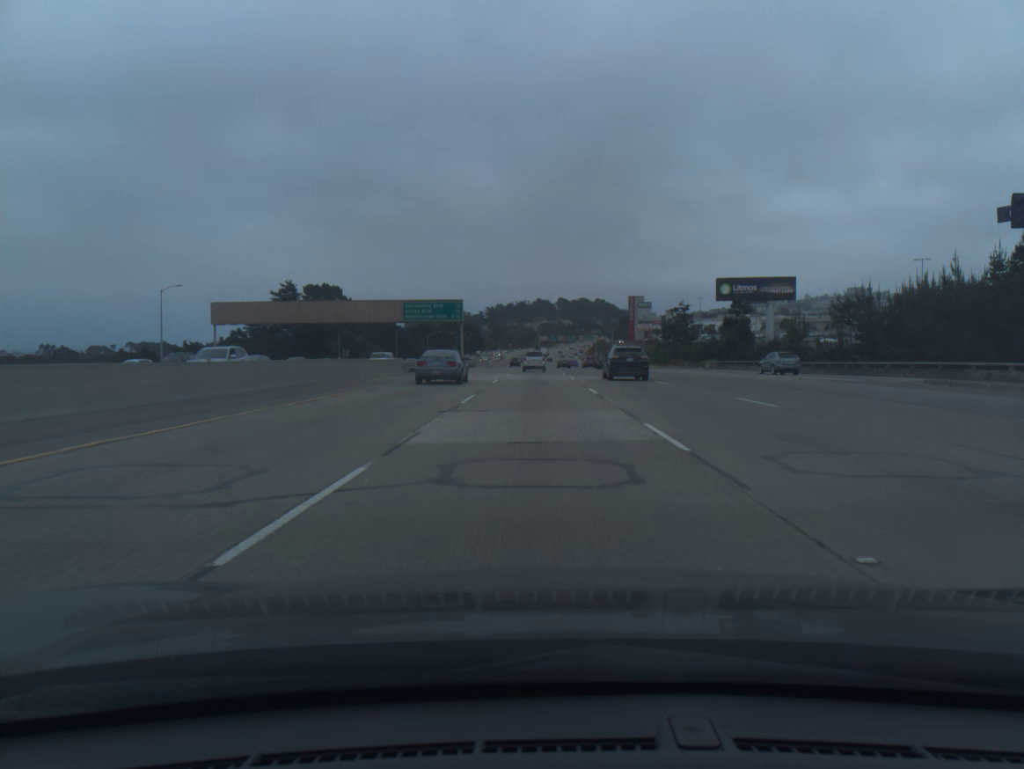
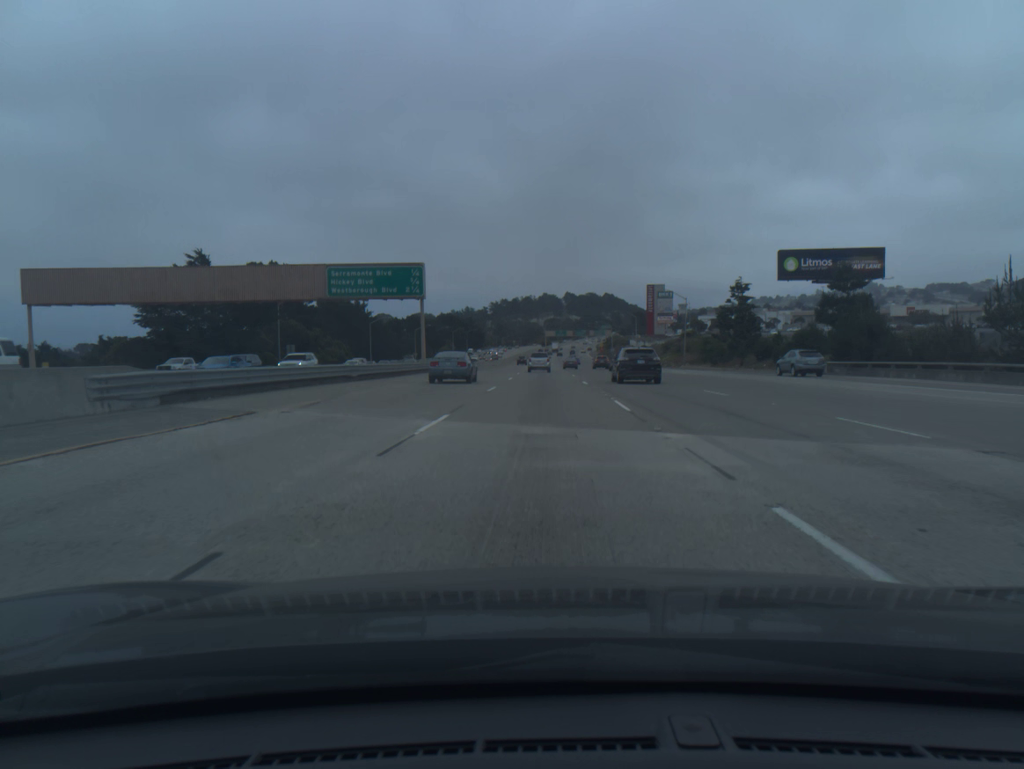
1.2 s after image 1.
(-0.2, +36.5) m; 0°
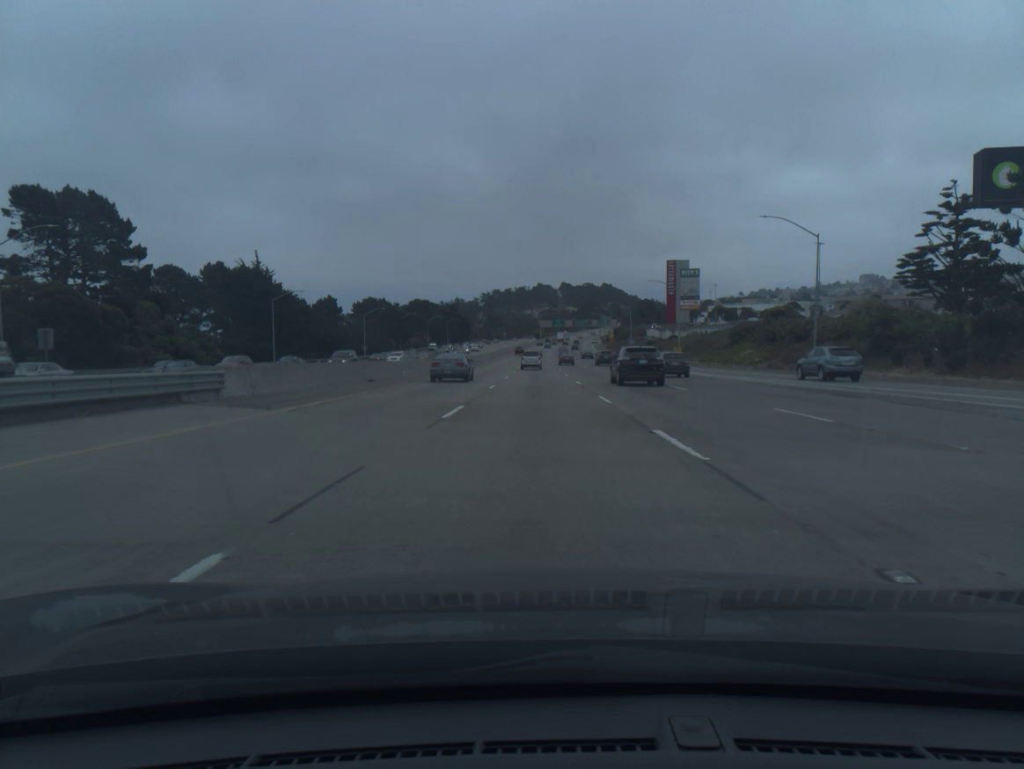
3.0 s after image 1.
(+0.1, +54.9) m; 0°
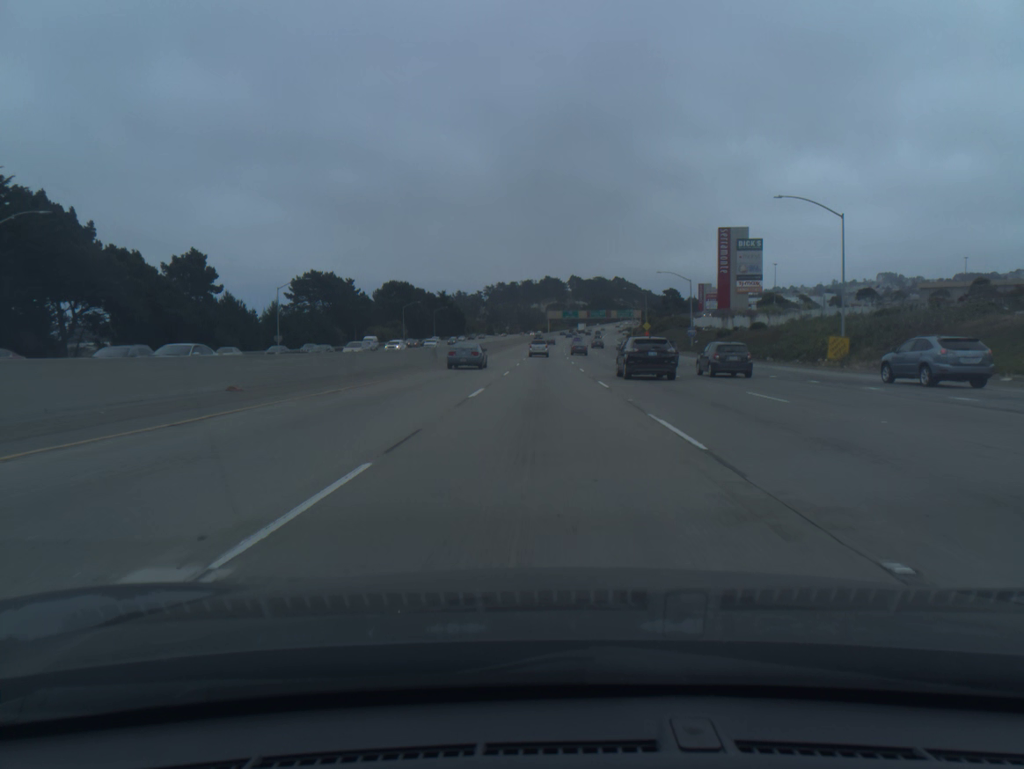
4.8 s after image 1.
(-0.3, +55.1) m; -1°
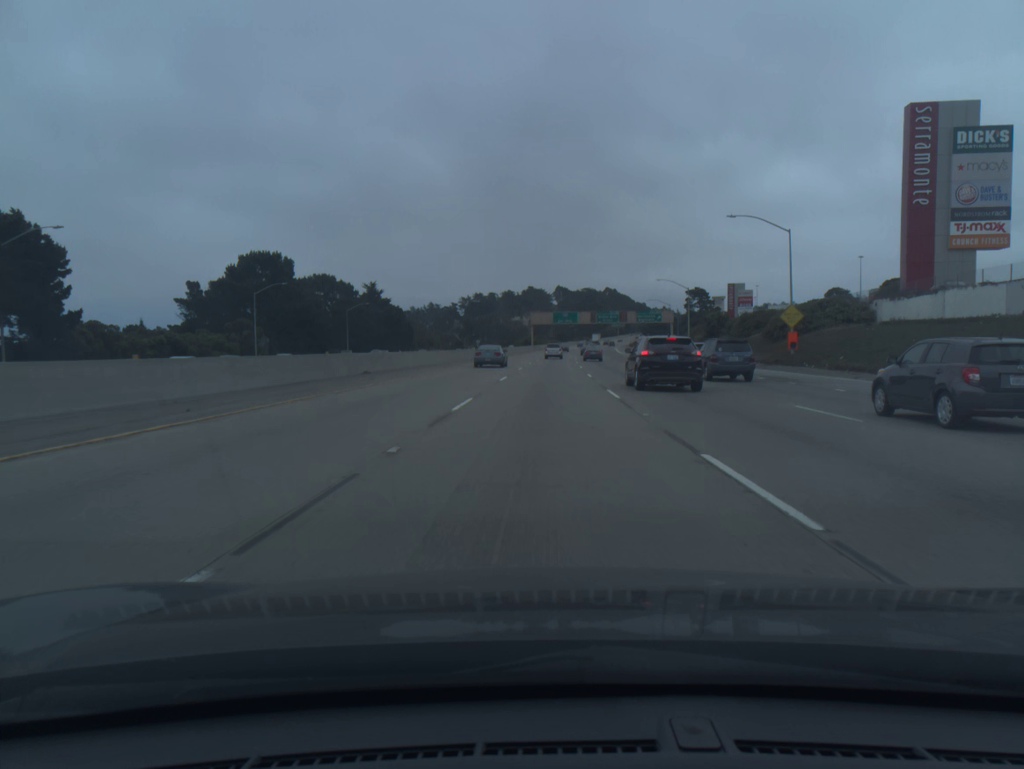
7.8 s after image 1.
(+0.8, +91.8) m; +1°
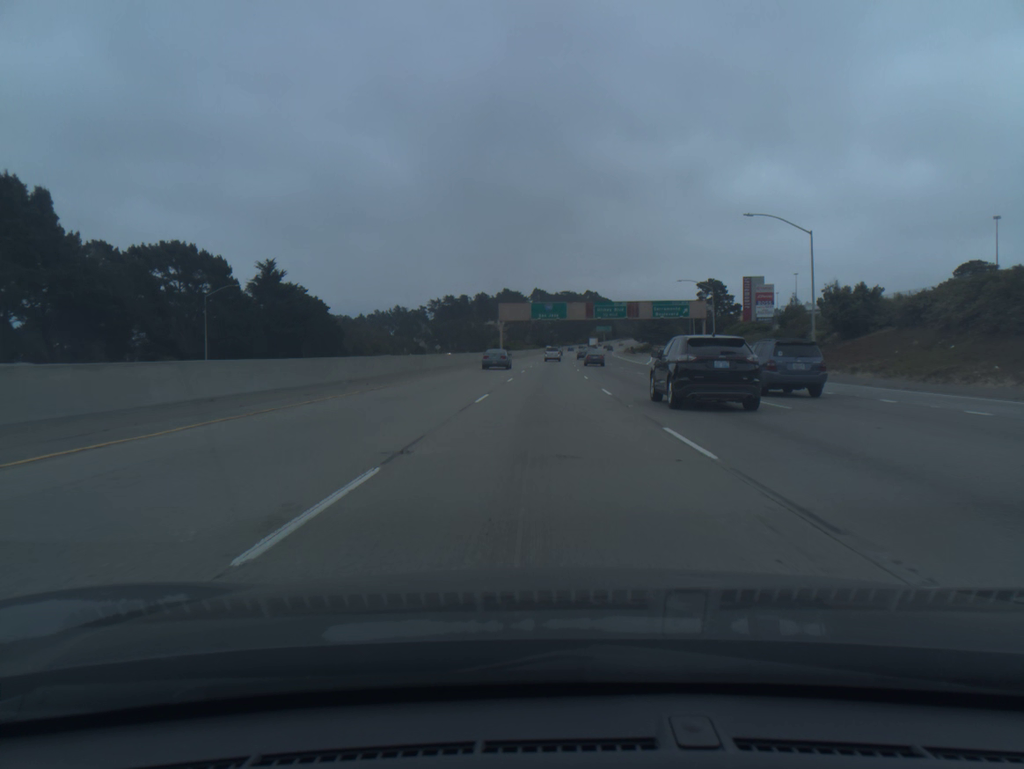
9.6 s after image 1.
(+0.7, +54.7) m; +2°
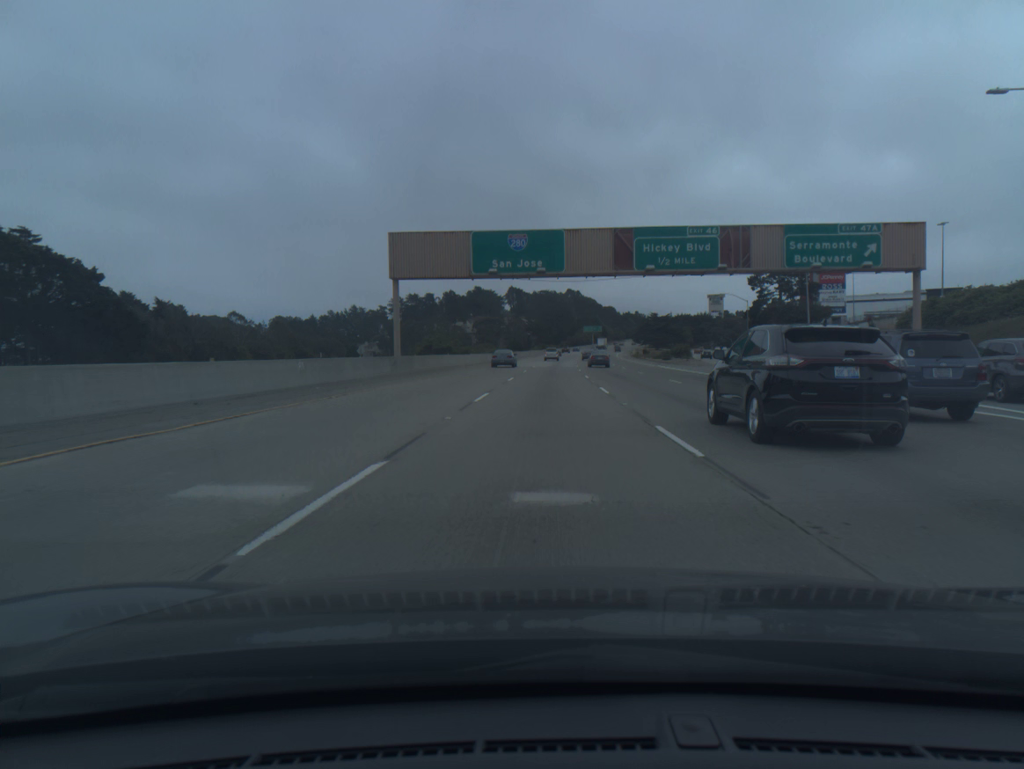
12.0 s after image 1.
(+1.2, +72.9) m; +2°
